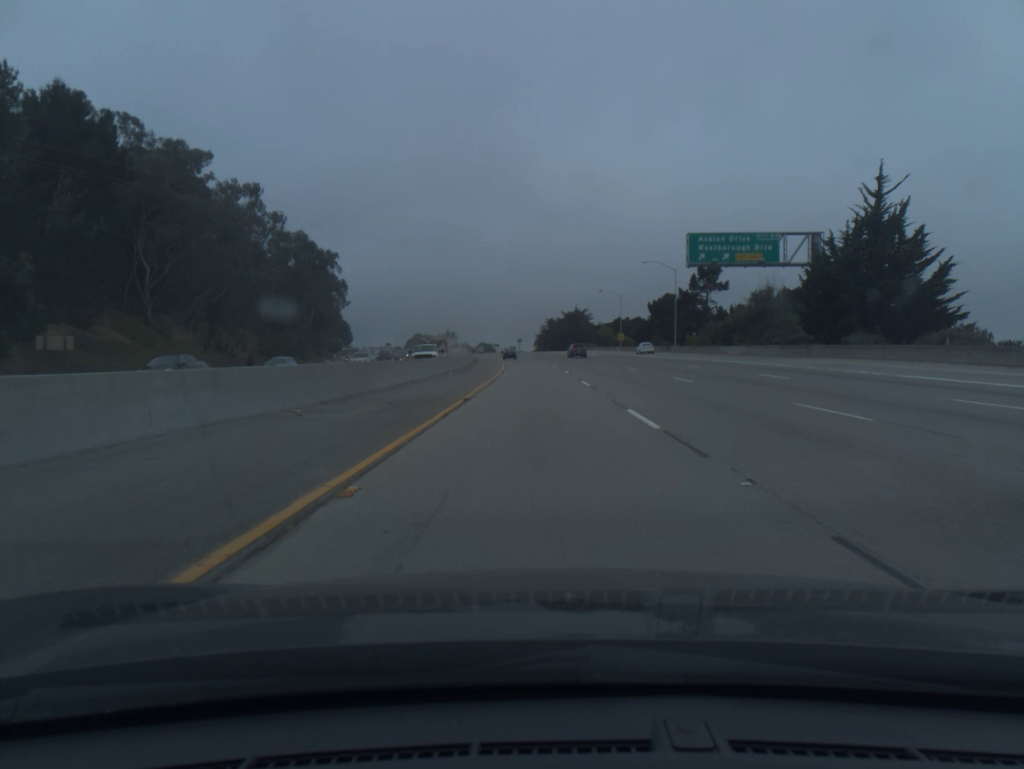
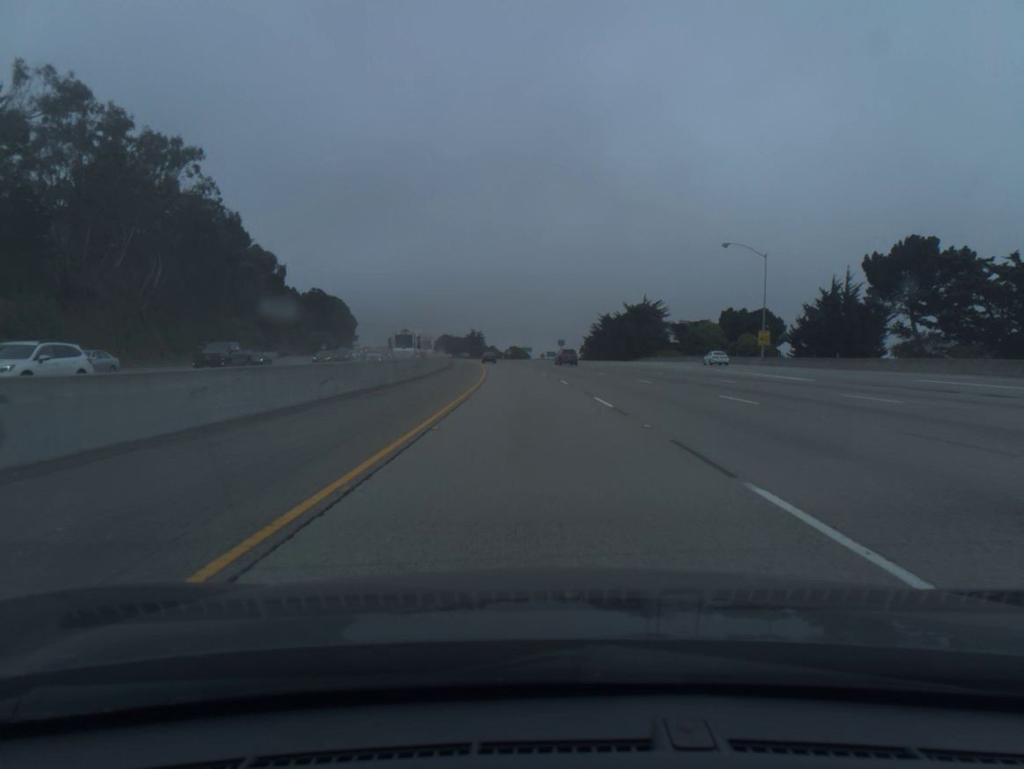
(-1.6, +81.5) m; -3°
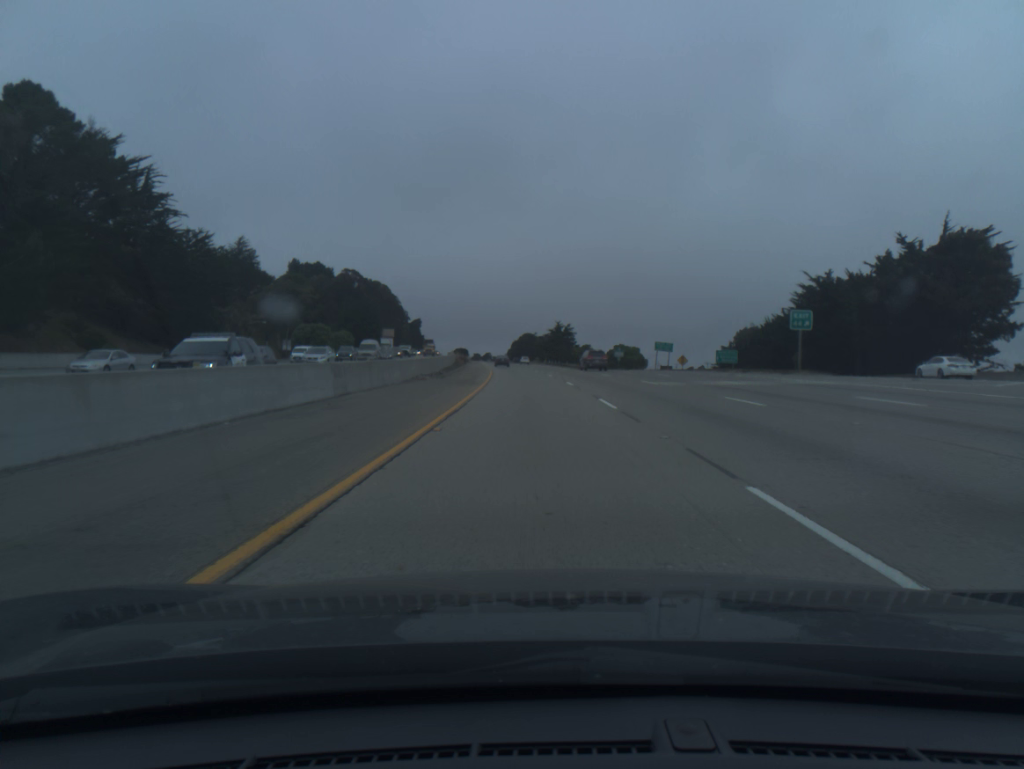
(-6.0, +101.6) m; -7°
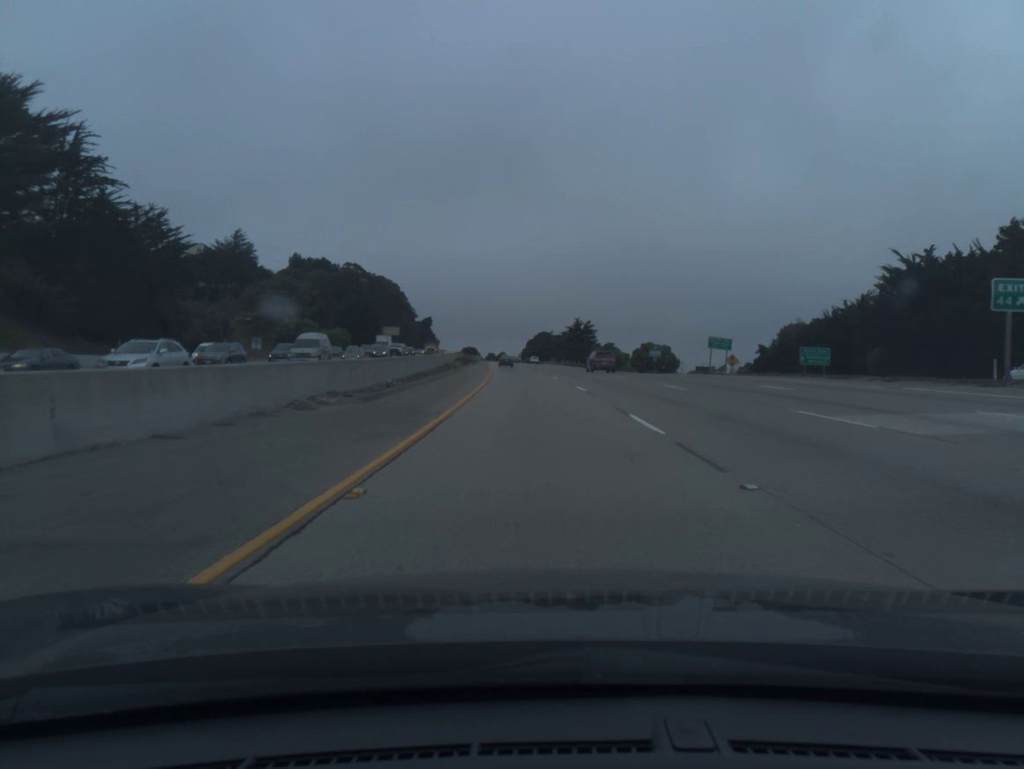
(-0.2, +20.4) m; -1°
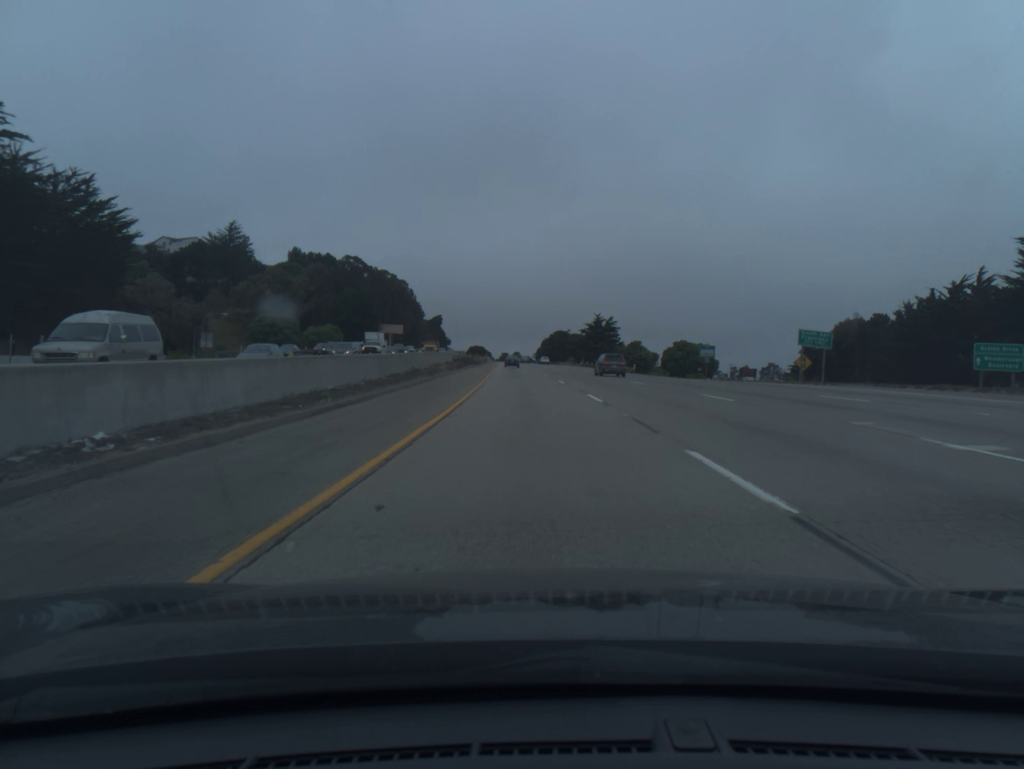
(-0.2, +20.5) m; -1°
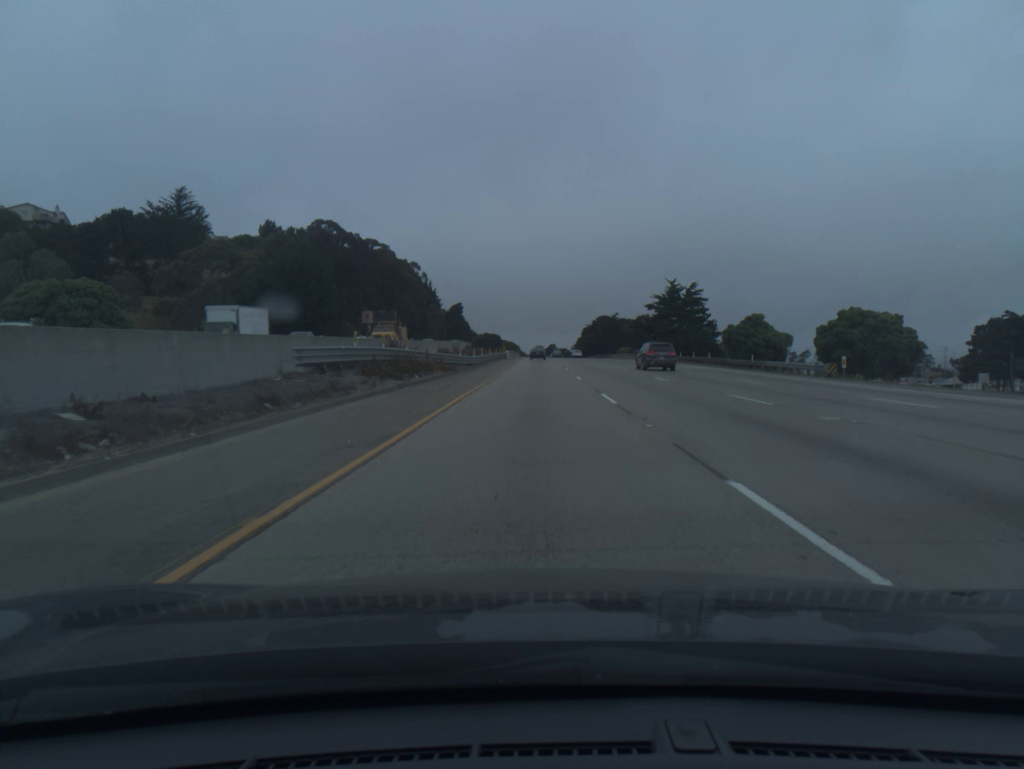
(-1.6, +61.4) m; -3°
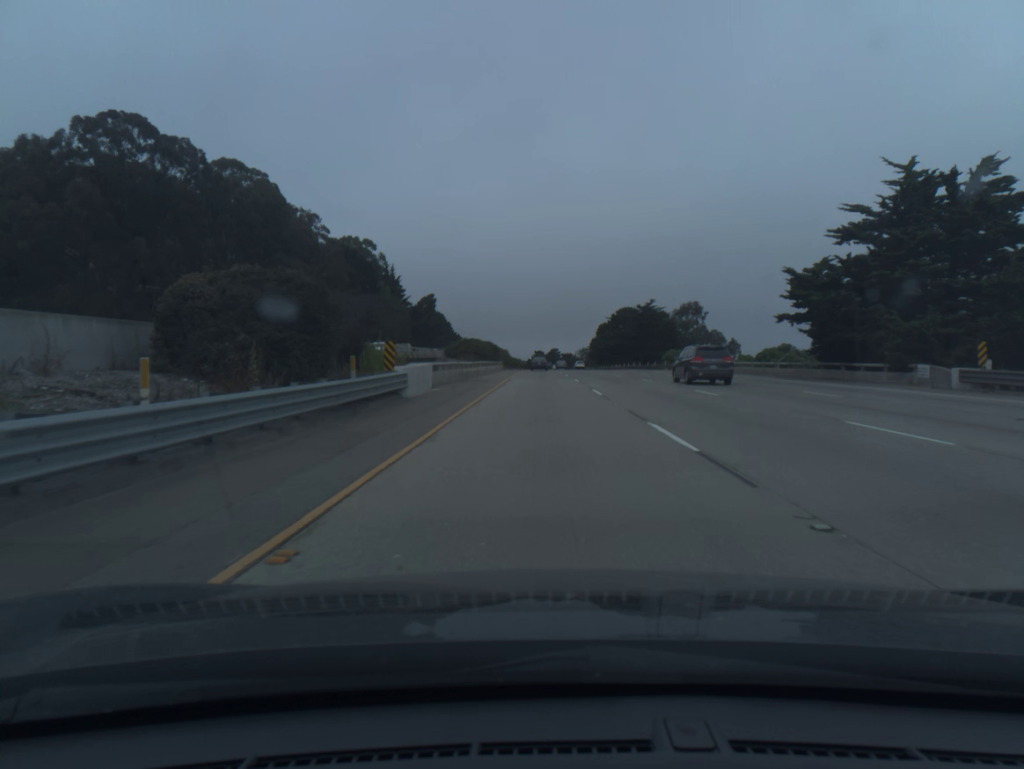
(-0.2, +80.8) m; 0°
